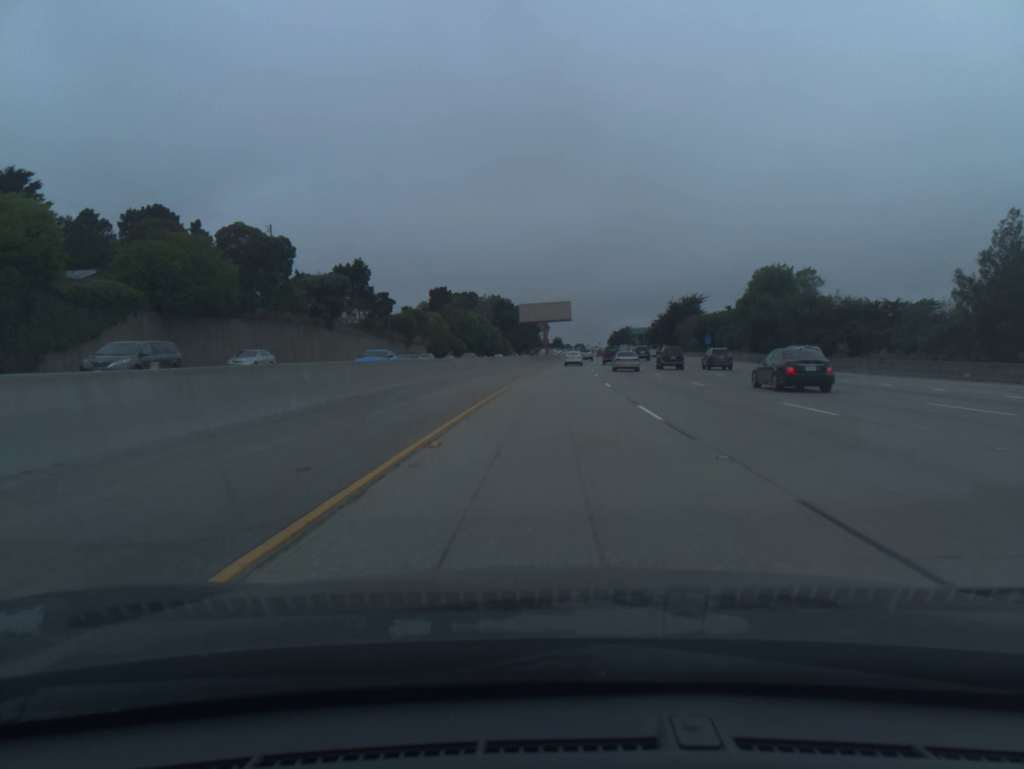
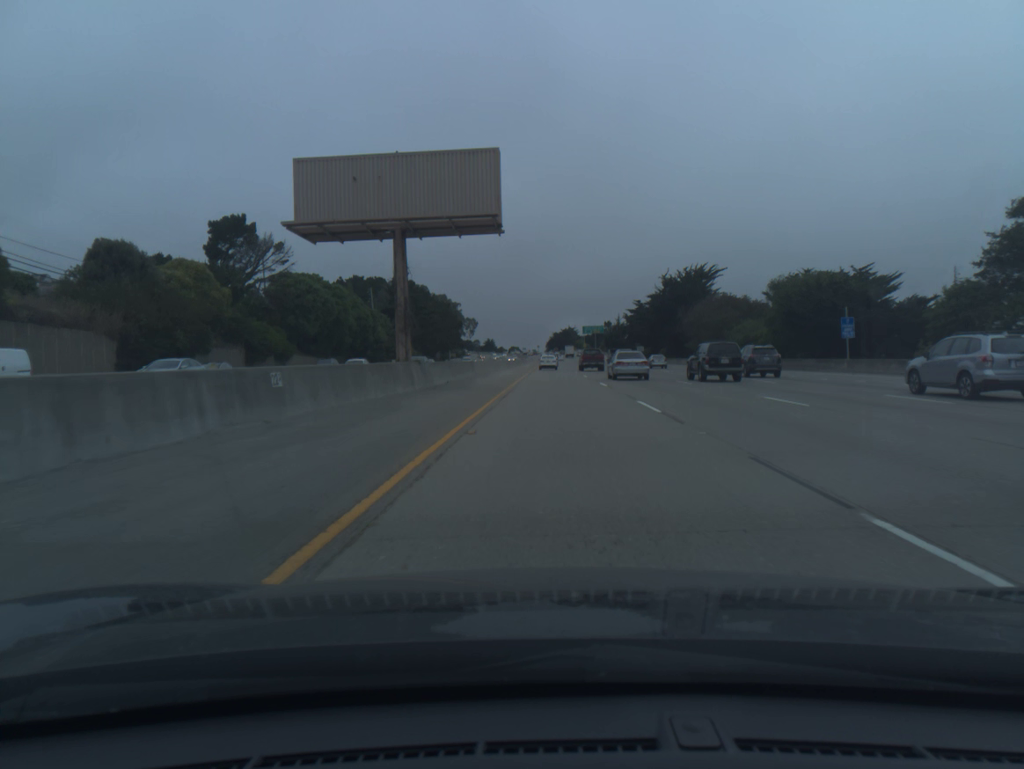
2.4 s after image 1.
(+3.5, +85.4) m; +5°
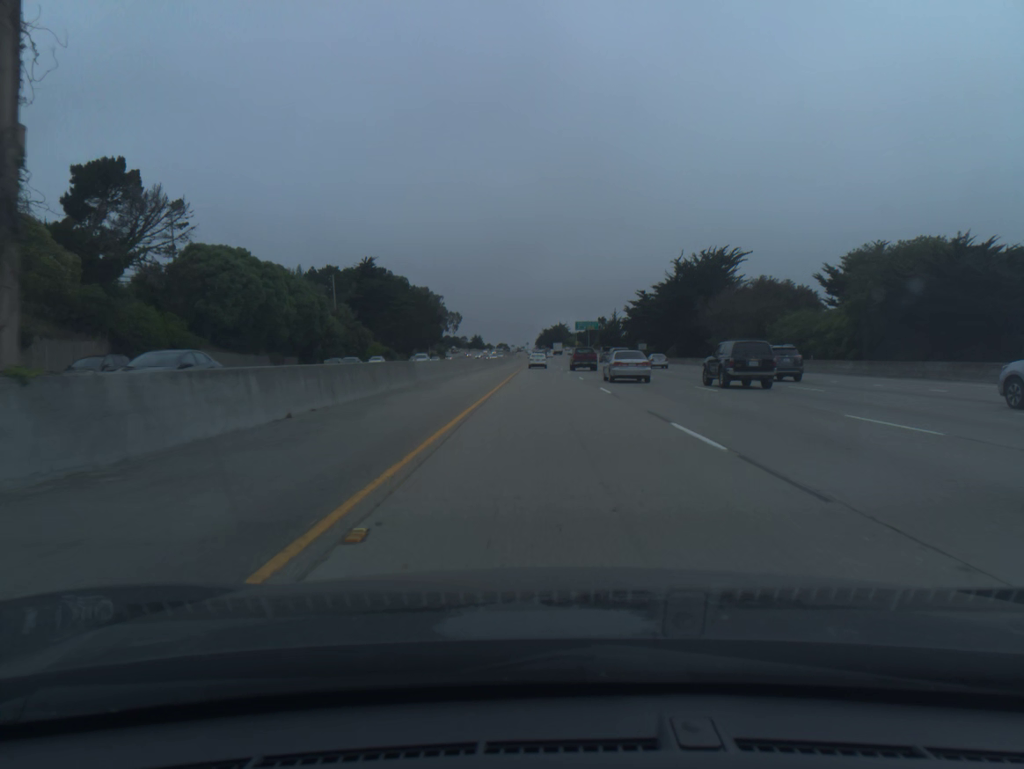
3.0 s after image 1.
(+0.2, +21.4) m; +1°
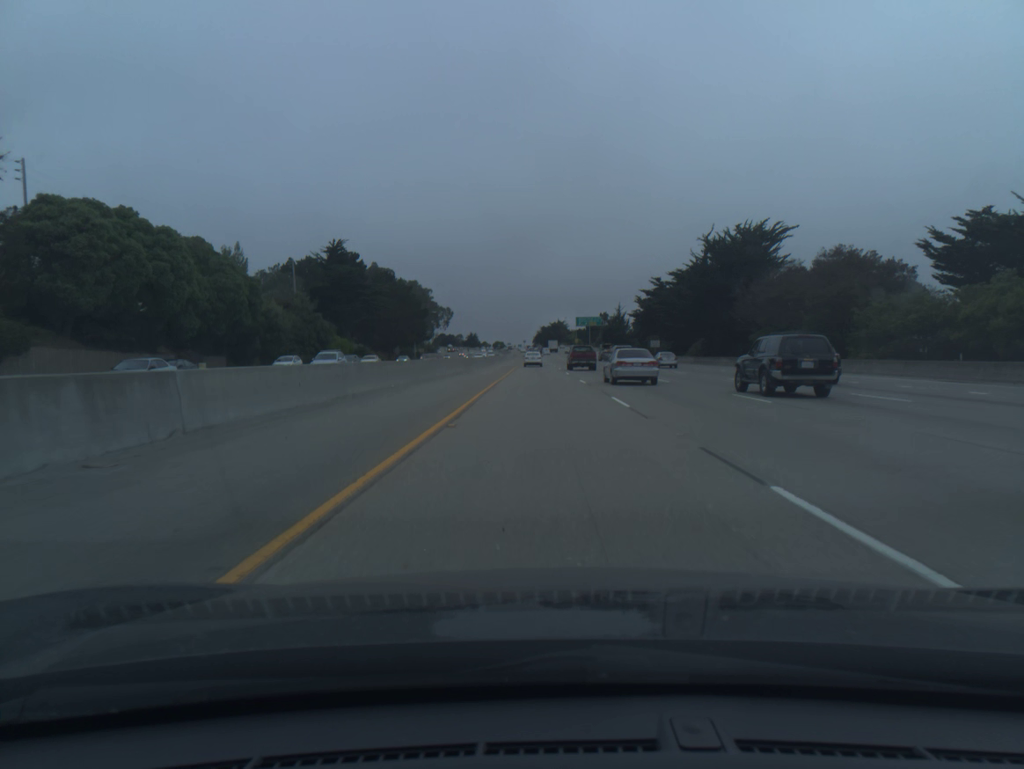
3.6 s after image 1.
(+0.1, +21.4) m; 0°
